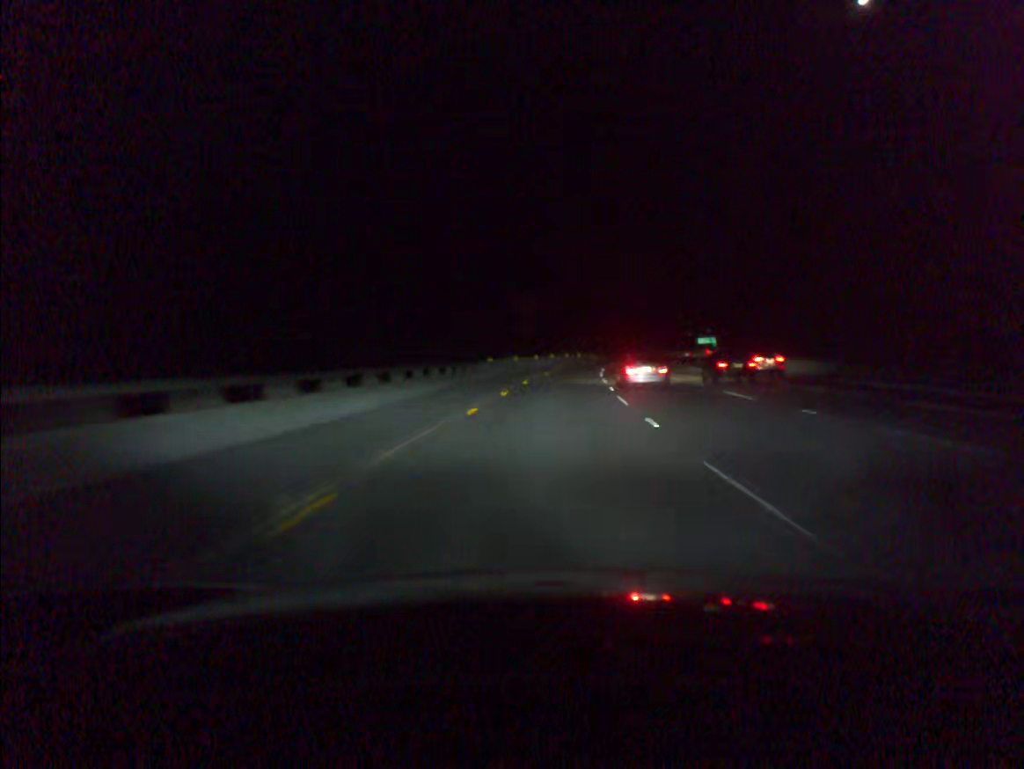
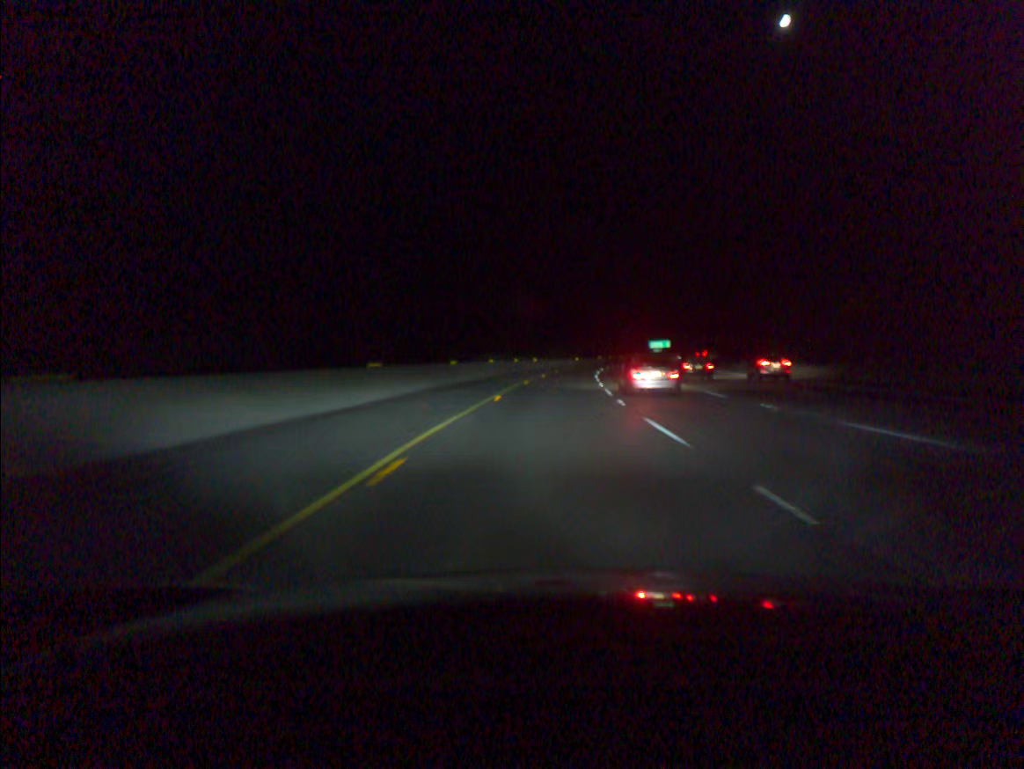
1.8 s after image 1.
(+2.4, +55.6) m; +5°
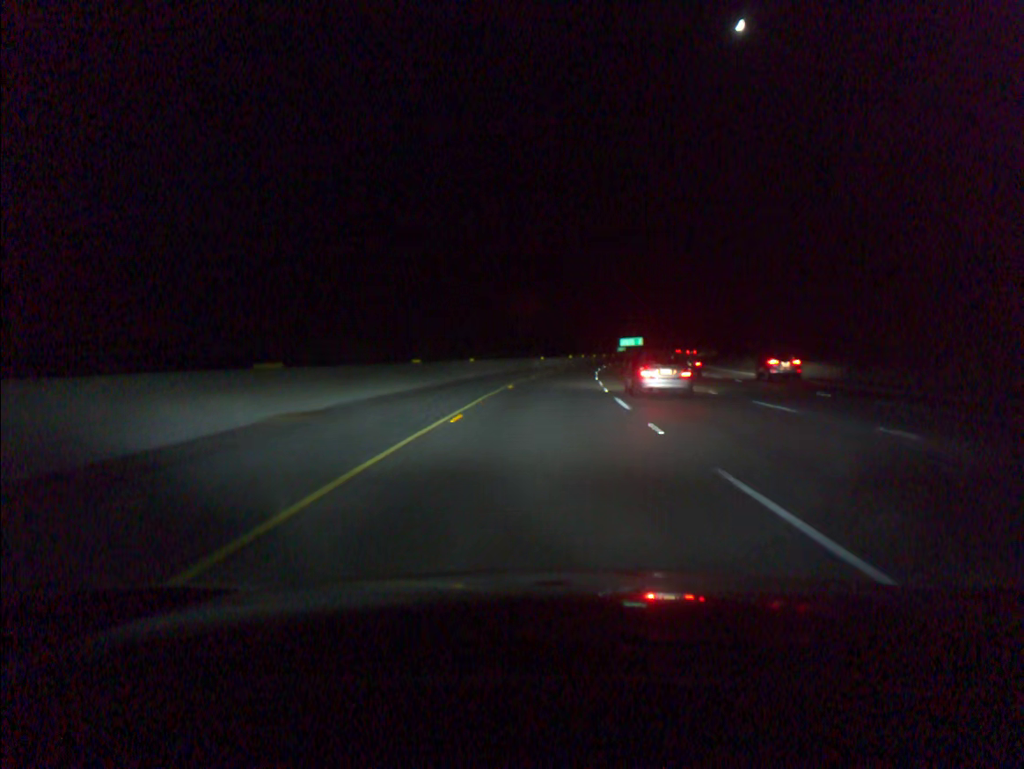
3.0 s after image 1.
(+1.0, +37.1) m; +3°
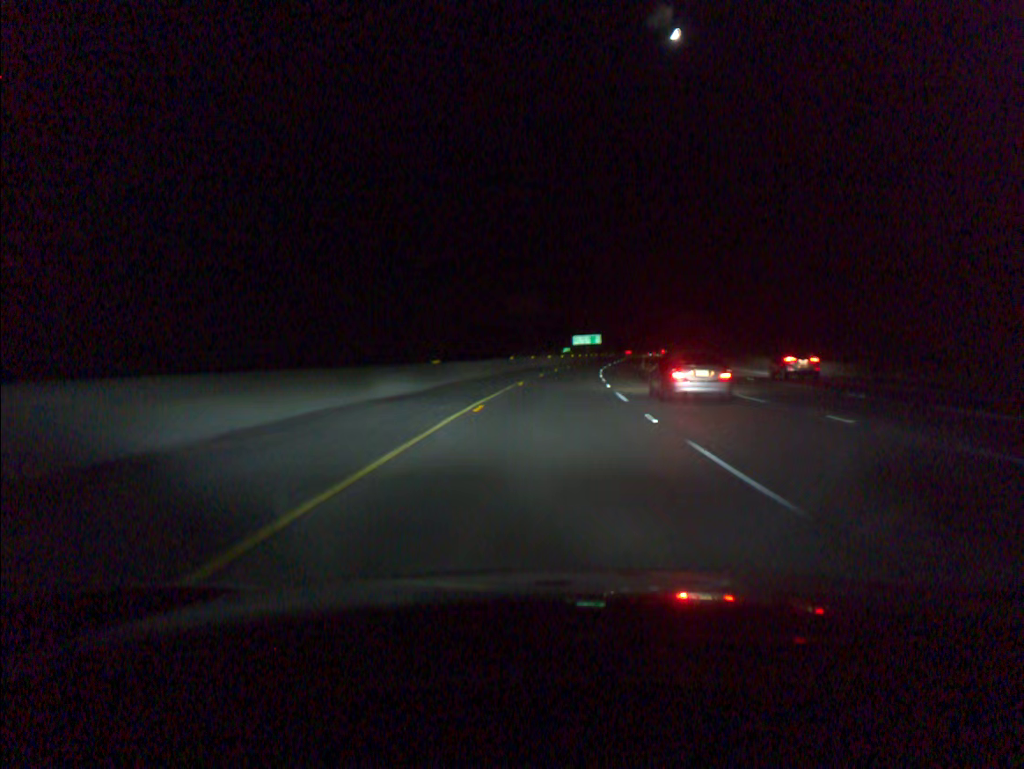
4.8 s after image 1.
(+2.1, +55.6) m; +4°
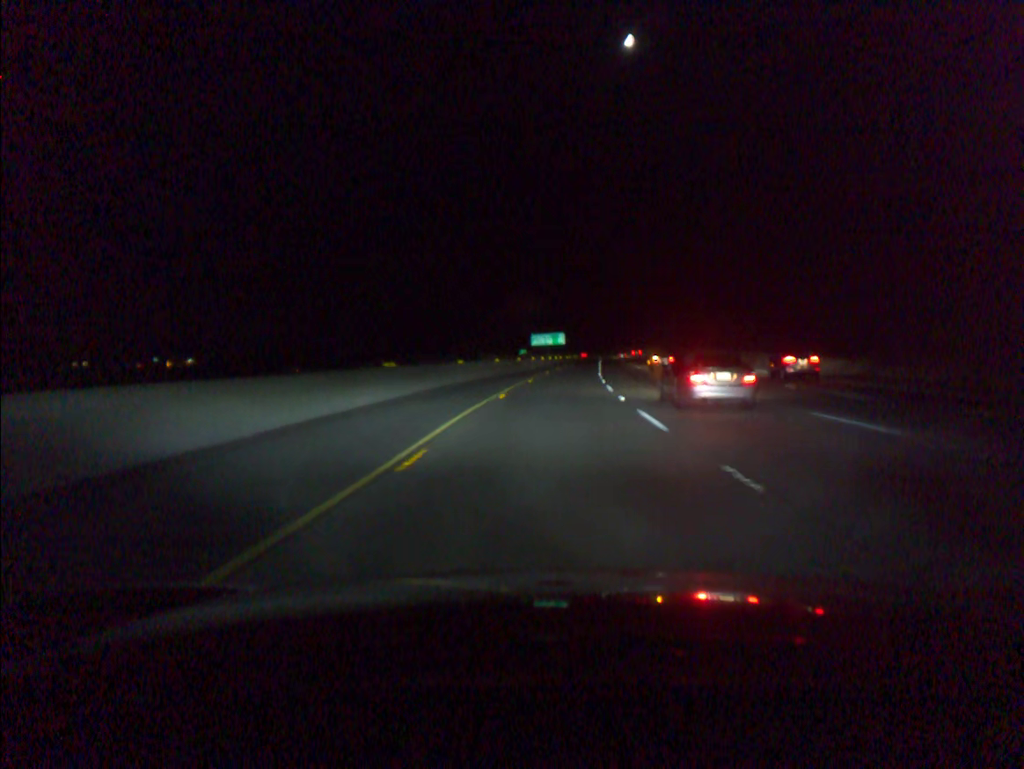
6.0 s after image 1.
(+1.0, +37.1) m; +3°
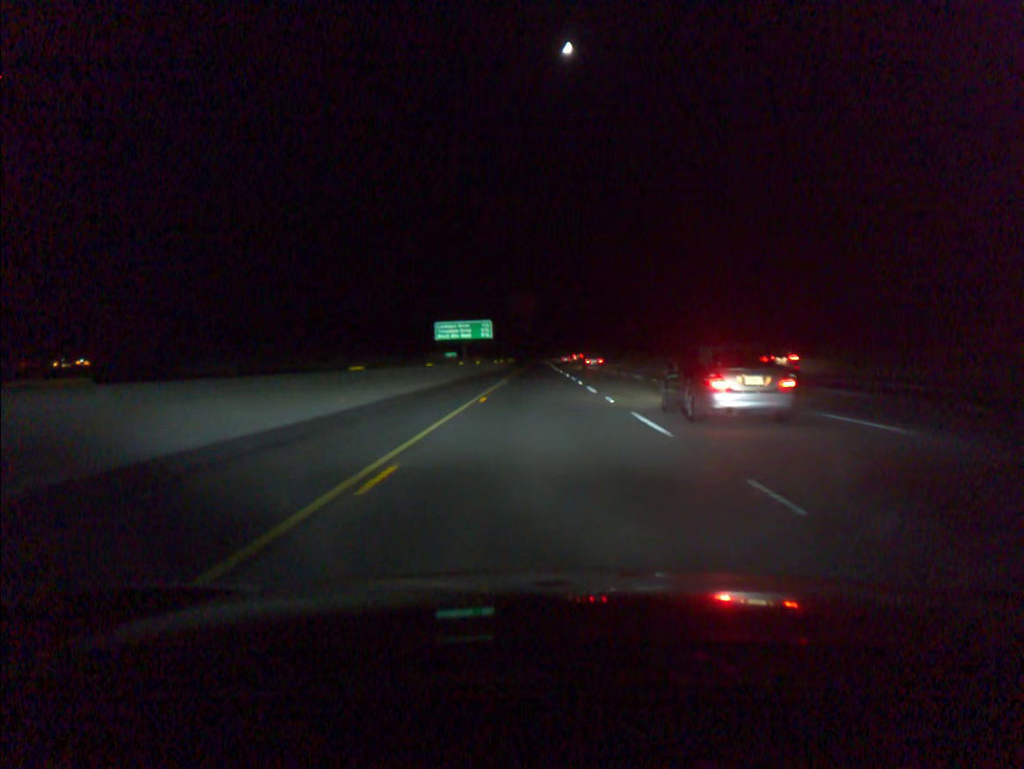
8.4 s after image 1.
(+3.6, +74.2) m; +5°
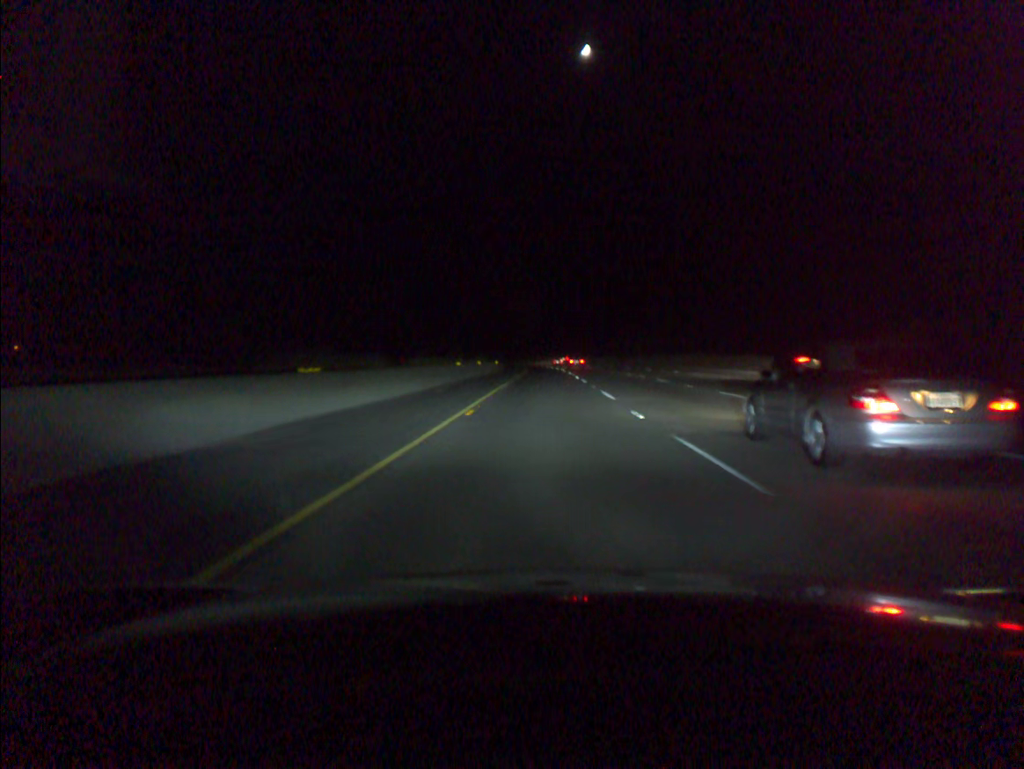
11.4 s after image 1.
(-0.4, +92.9) m; -1°
